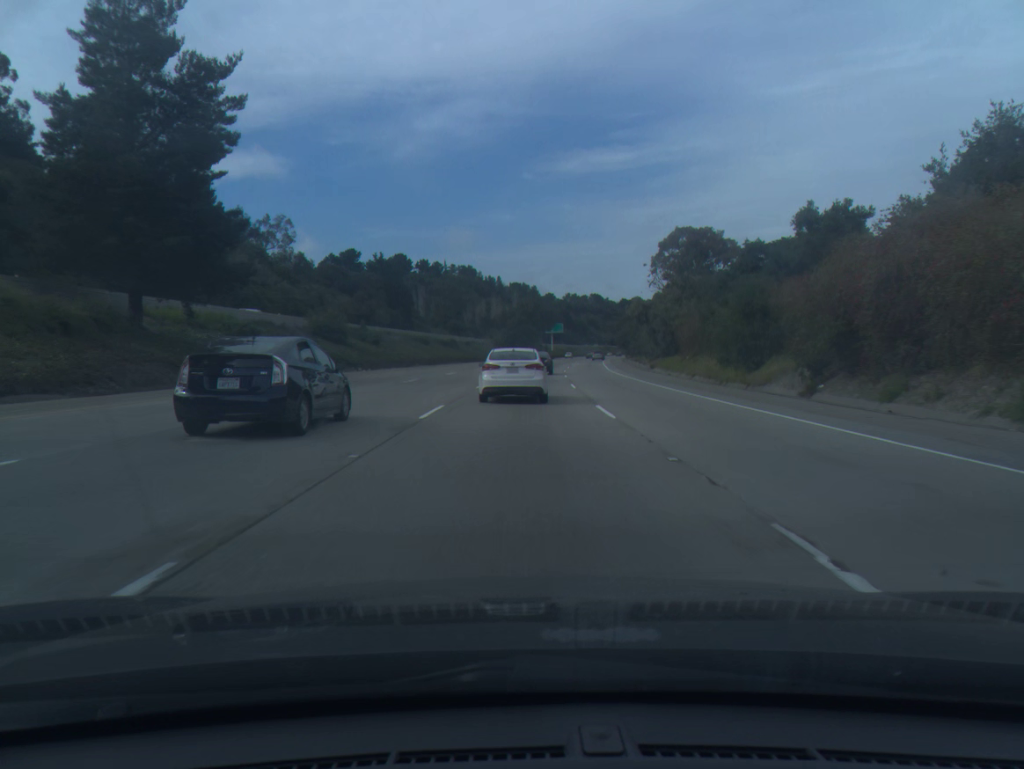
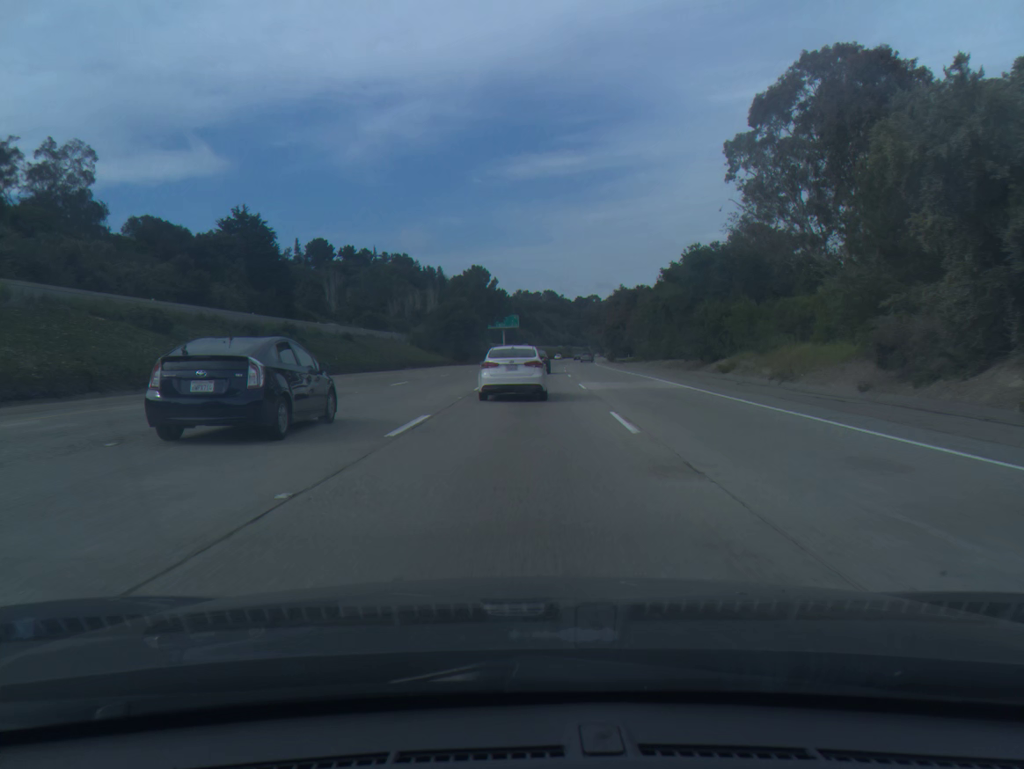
(+2.1, +61.6) m; +4°
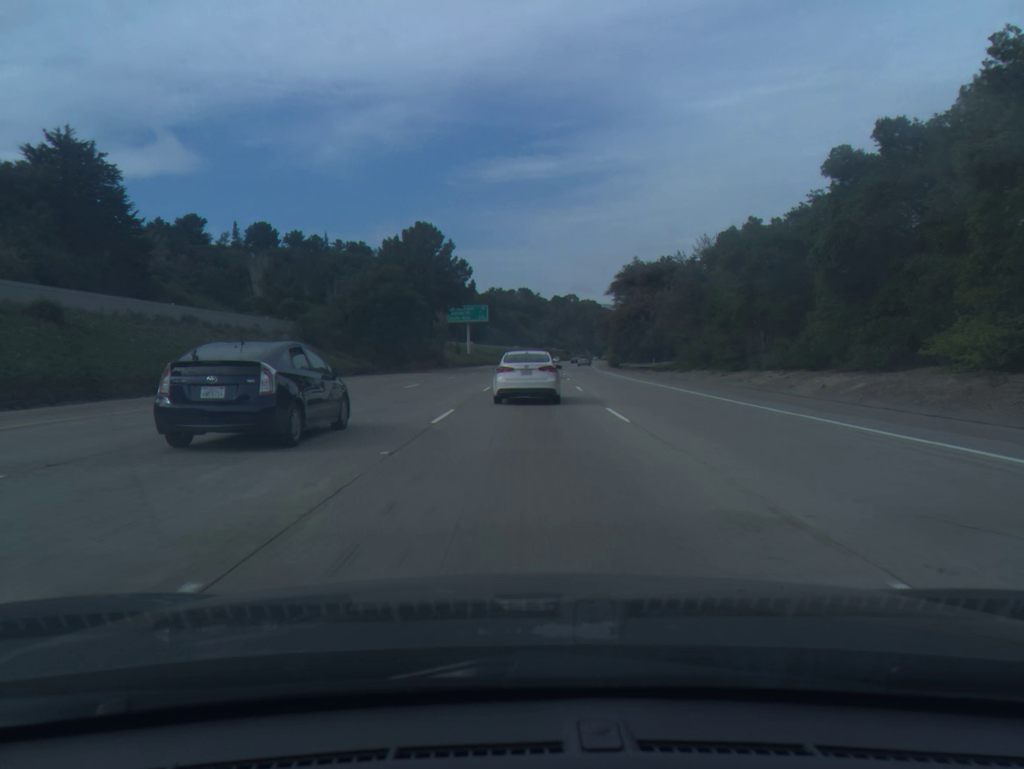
(+0.7, +40.8) m; +2°
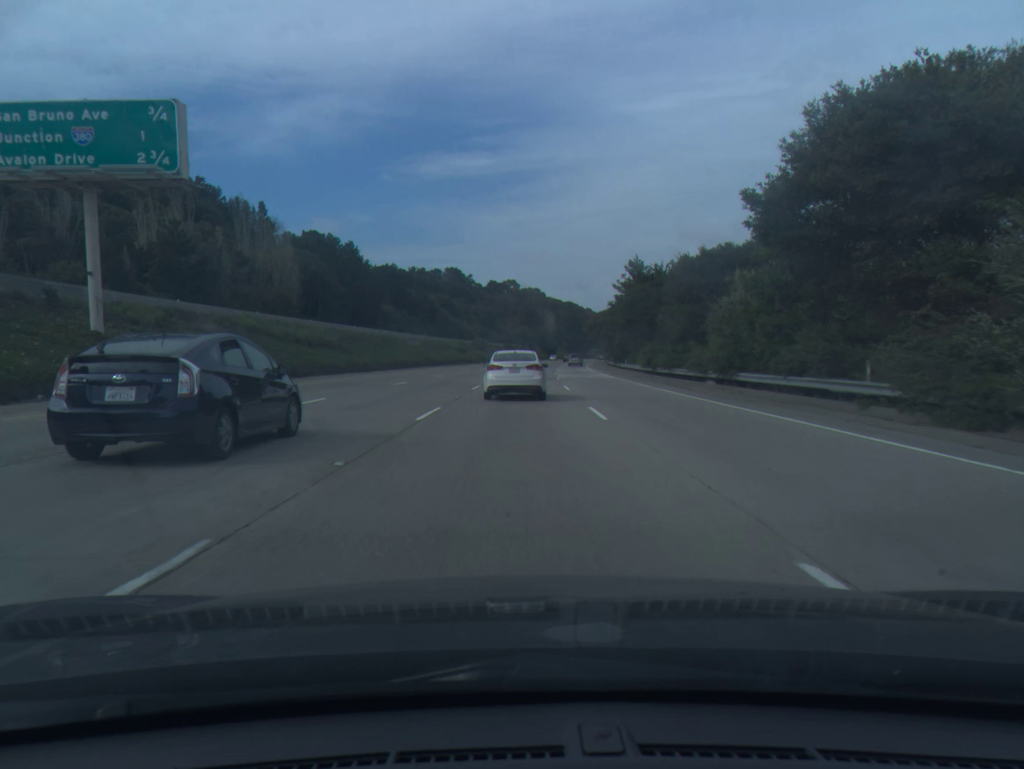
(+4.4, +102.2) m; +5°
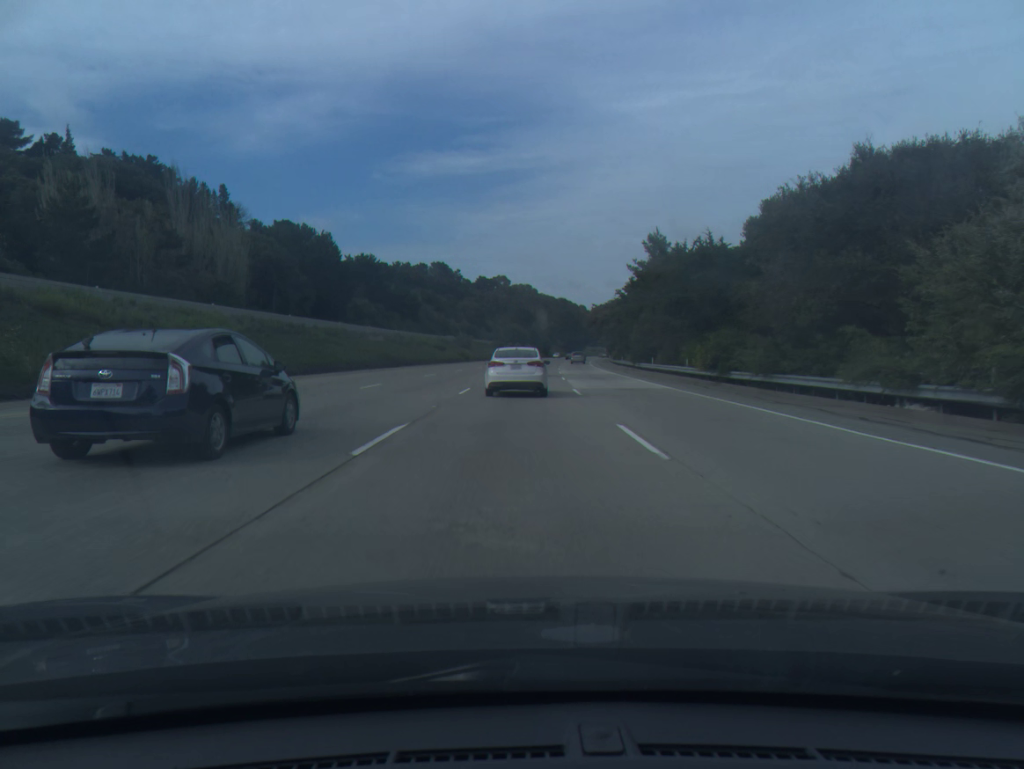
(+0.1, +20.5) m; +1°
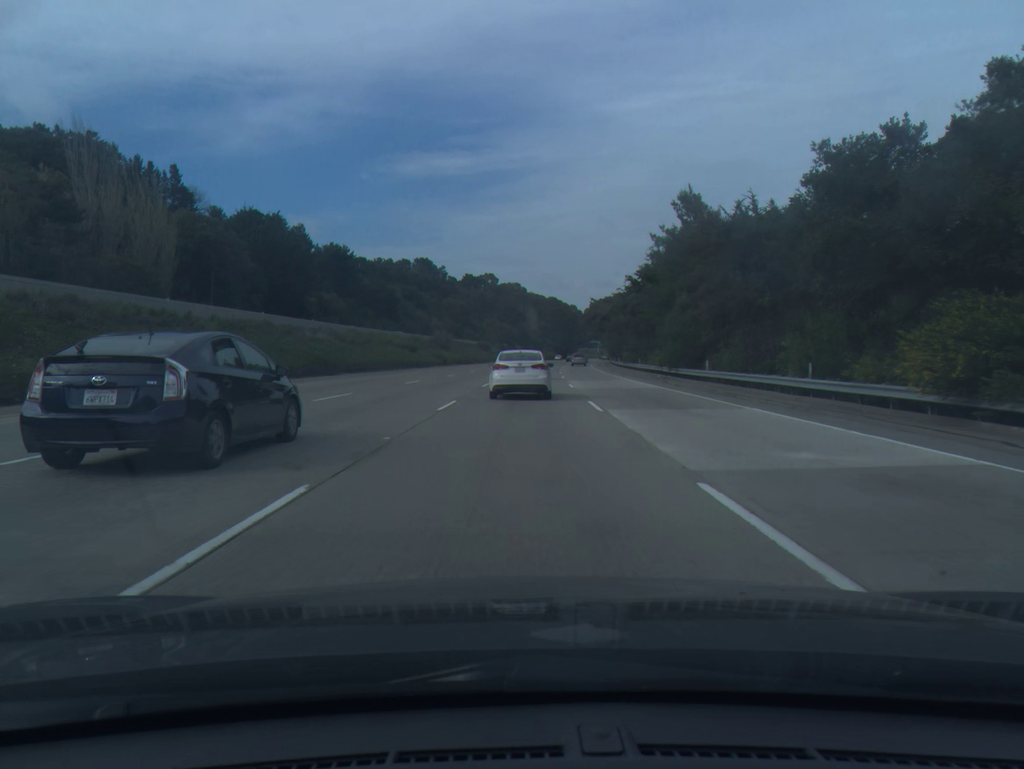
(+0.1, +20.5) m; +1°
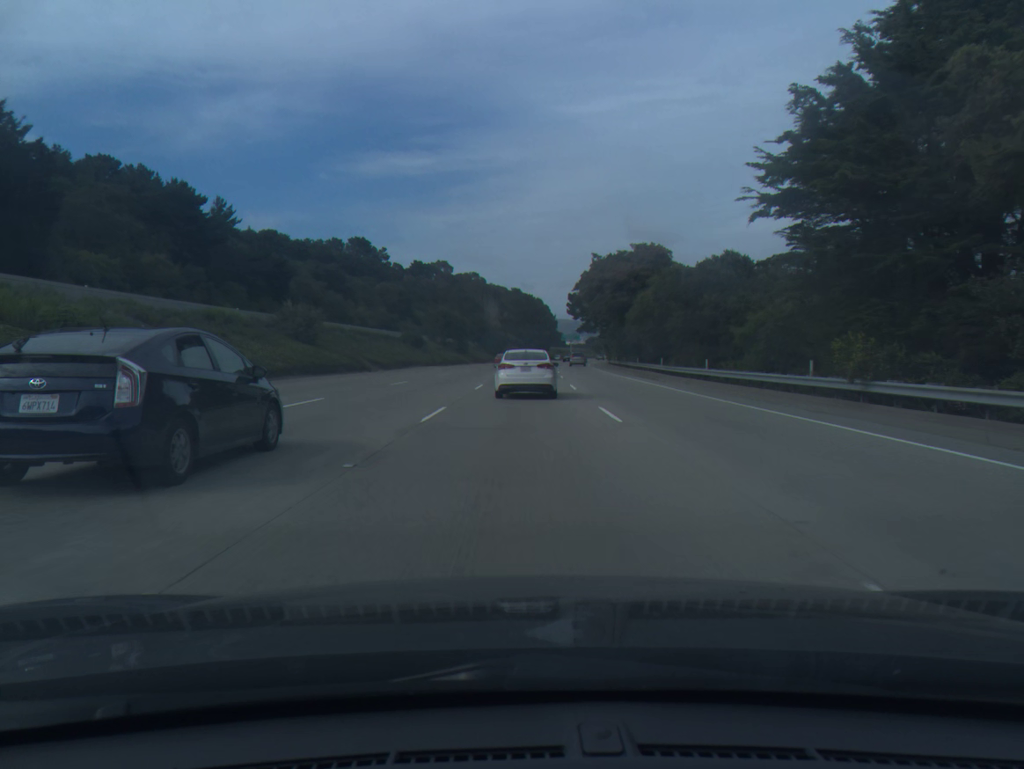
(+1.5, +61.5) m; +3°
